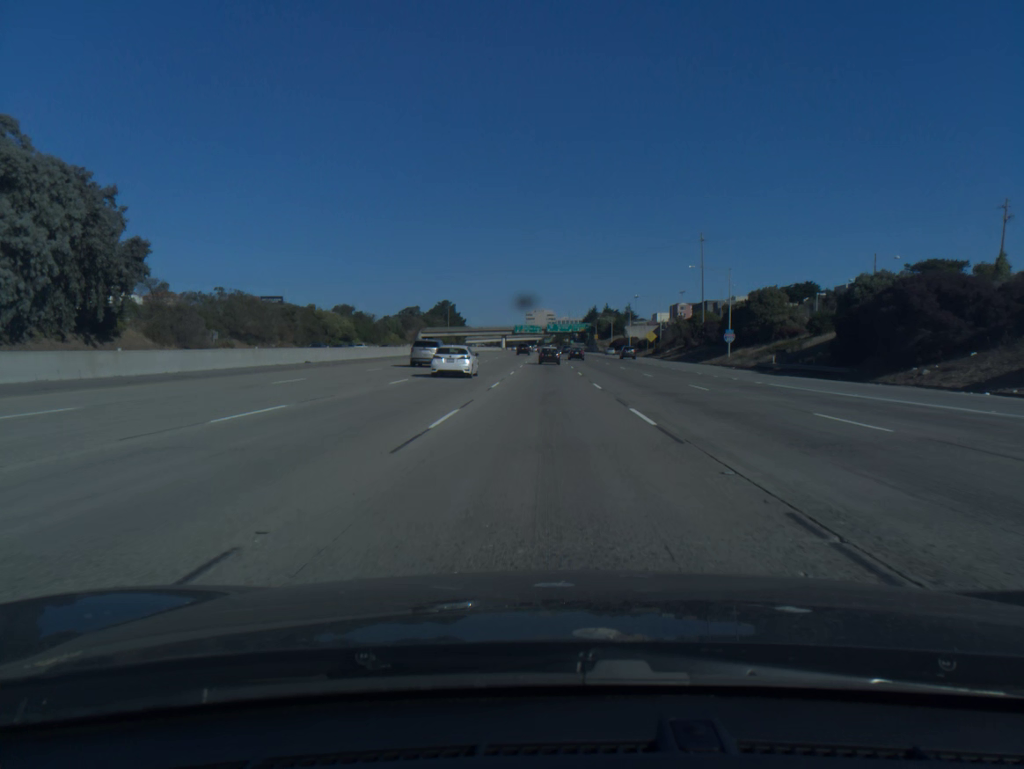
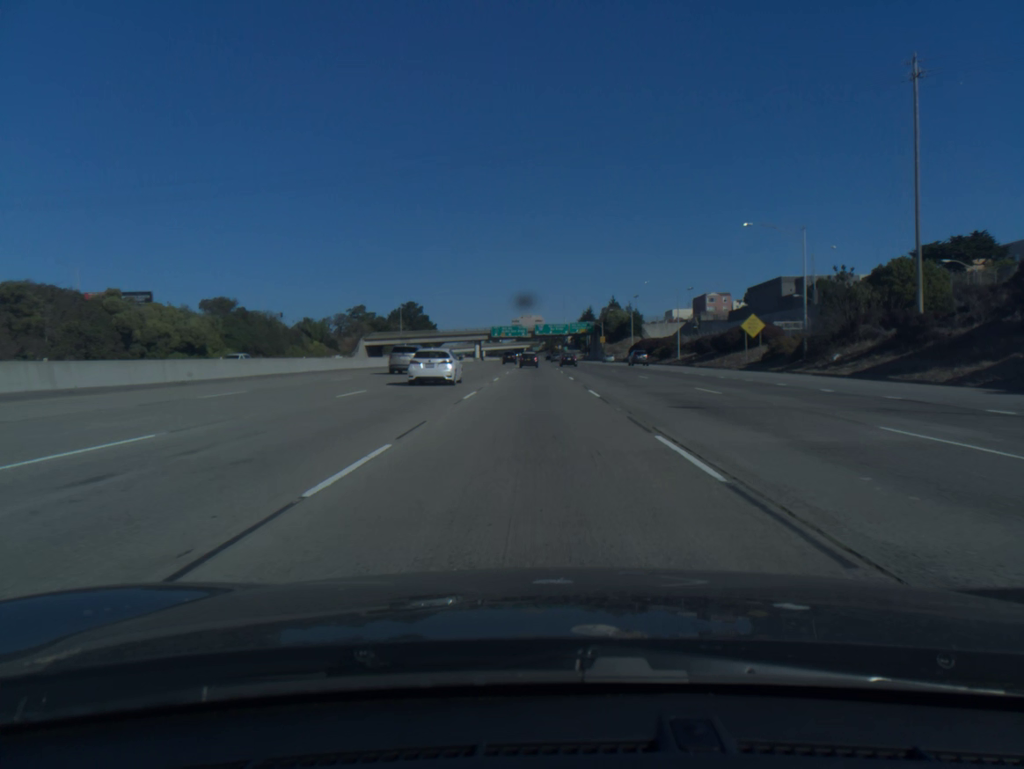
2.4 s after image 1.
(+0.6, +76.4) m; +1°
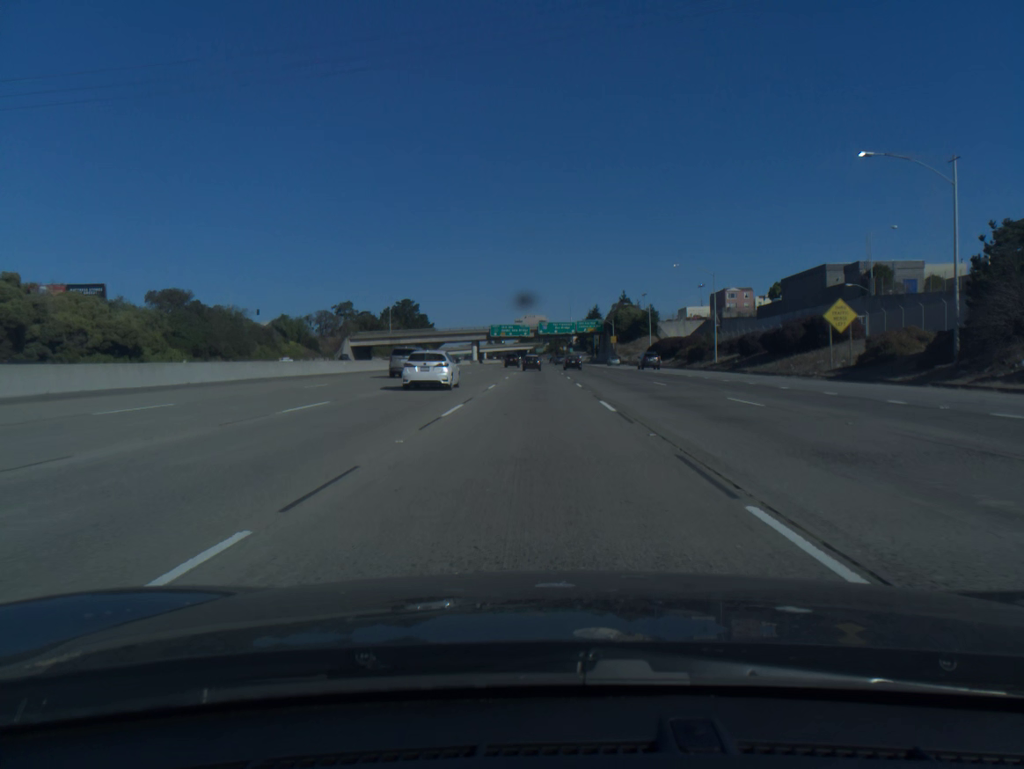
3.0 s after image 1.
(0.0, +19.1) m; 0°
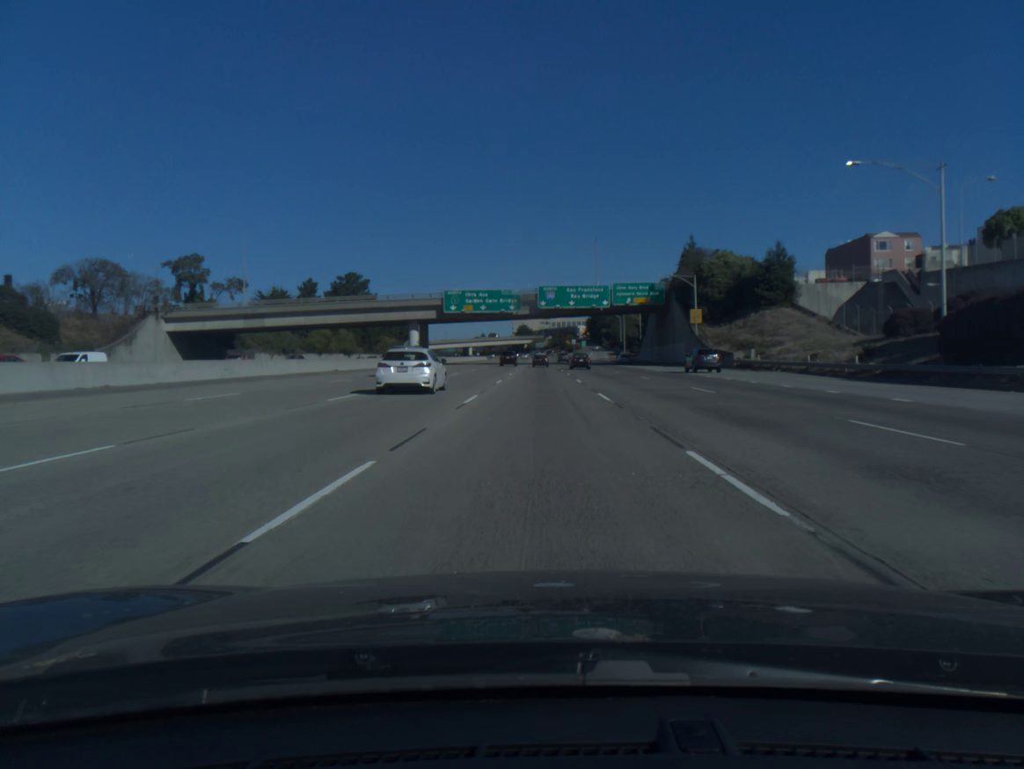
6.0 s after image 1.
(-0.3, +96.0) m; 0°
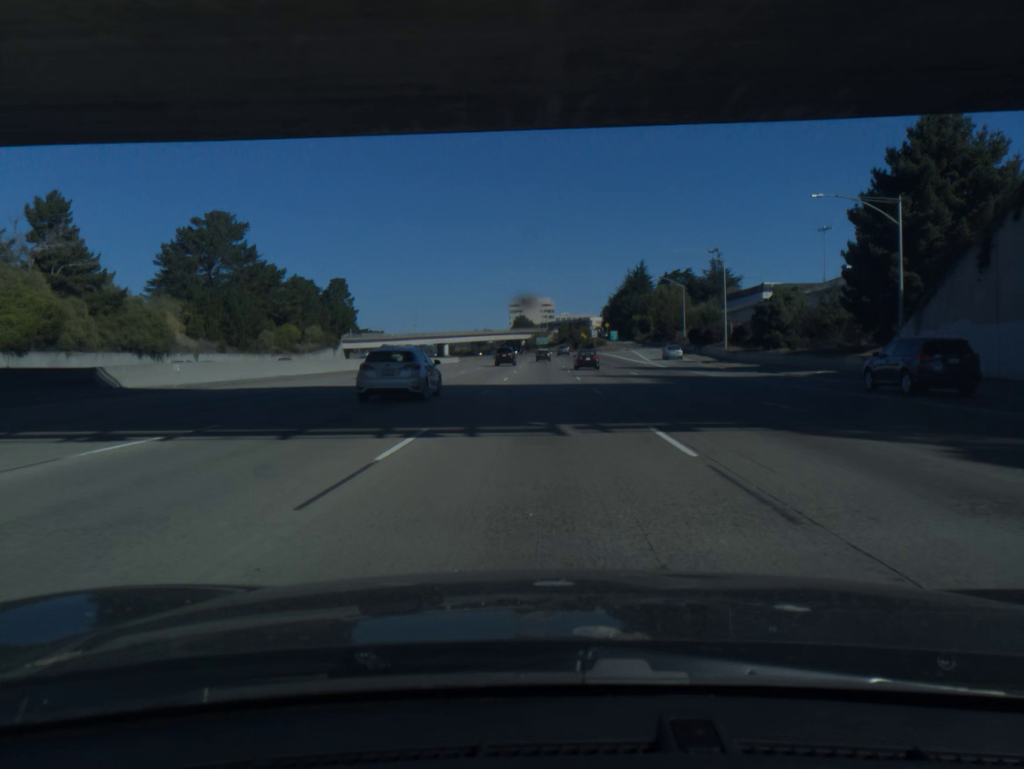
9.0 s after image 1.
(-0.1, +96.1) m; 0°
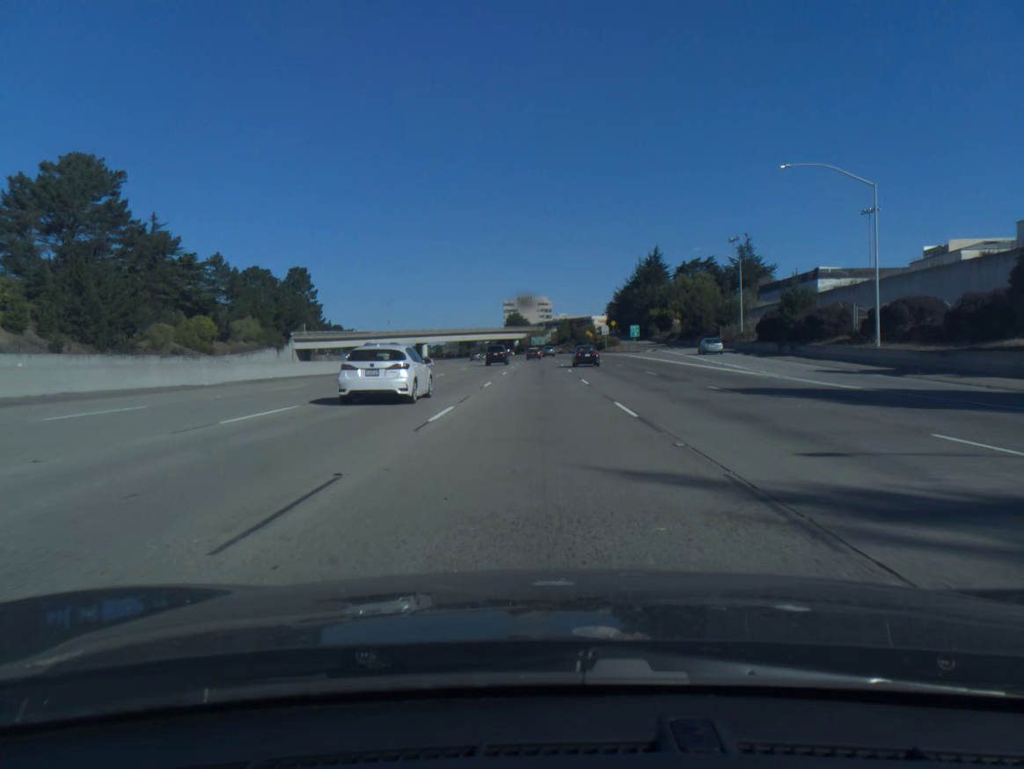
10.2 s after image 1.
(+0.1, +38.4) m; 0°
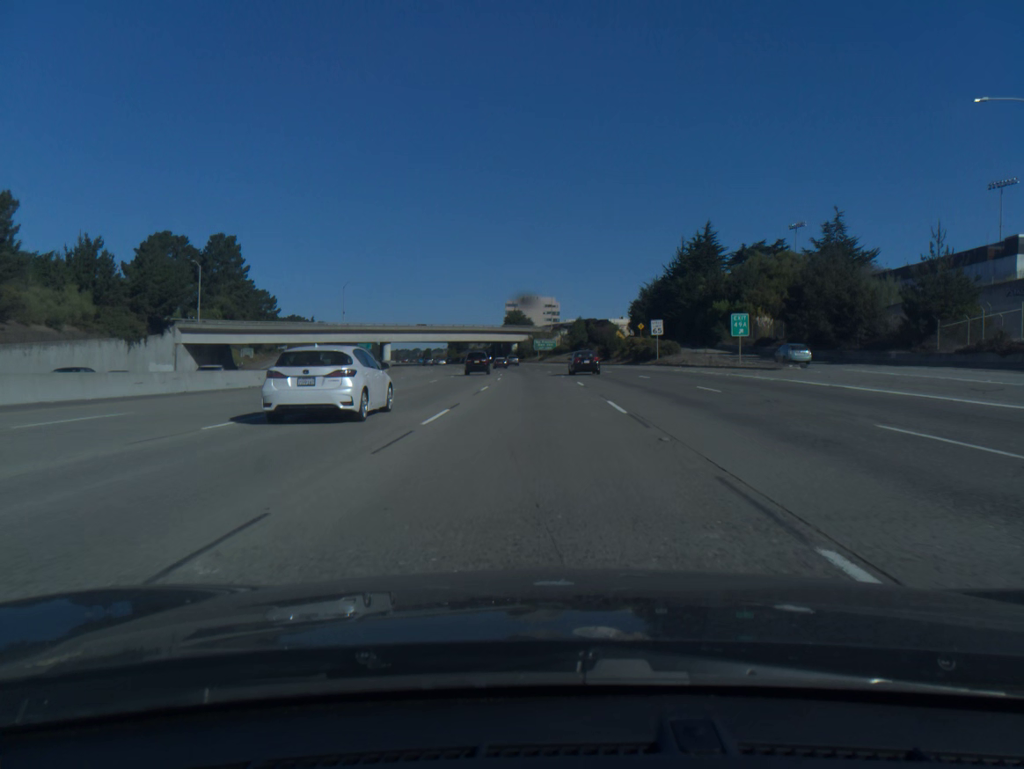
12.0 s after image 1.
(-0.1, +57.4) m; 0°
